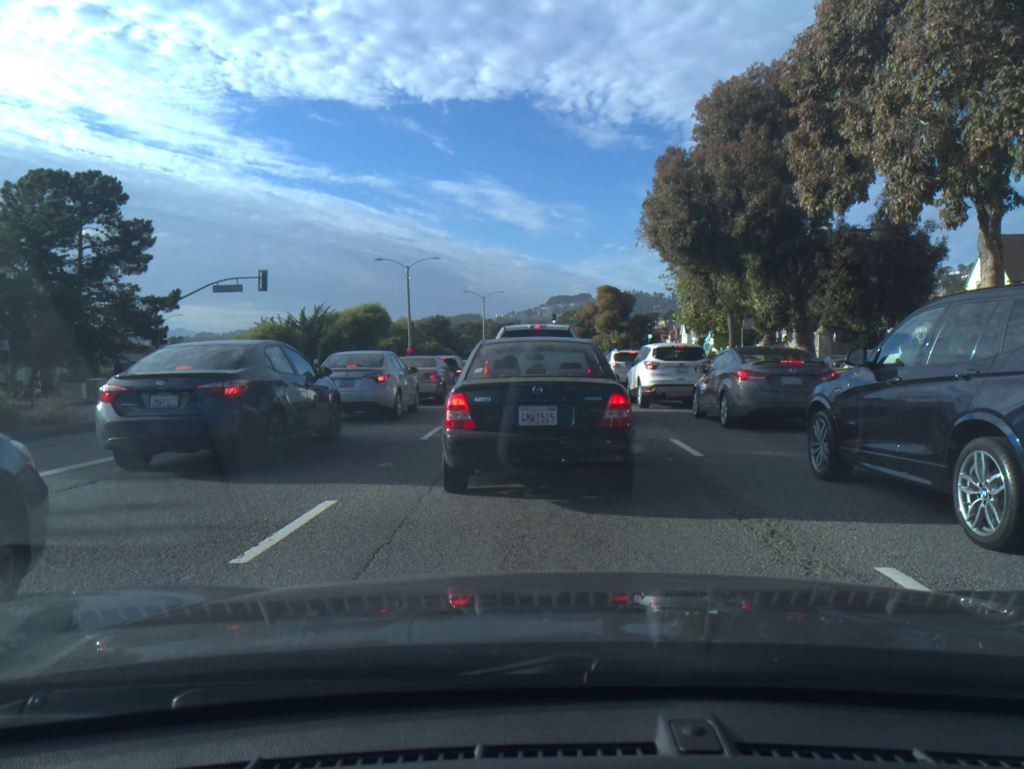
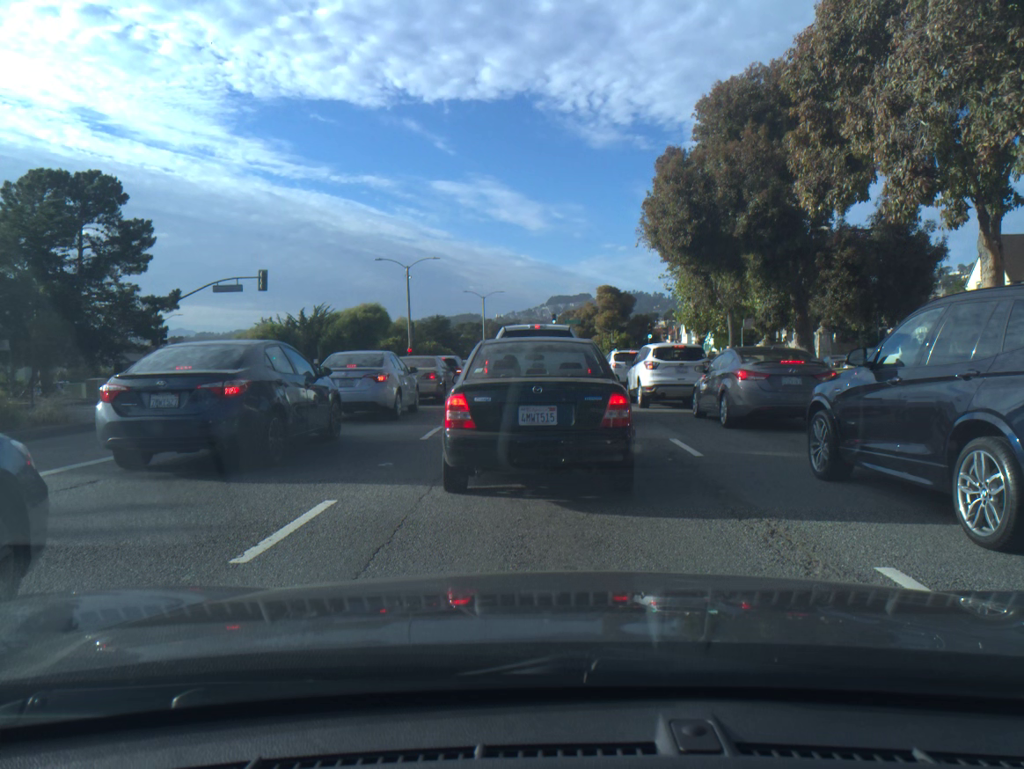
(0.0, 0.0) m; 0°
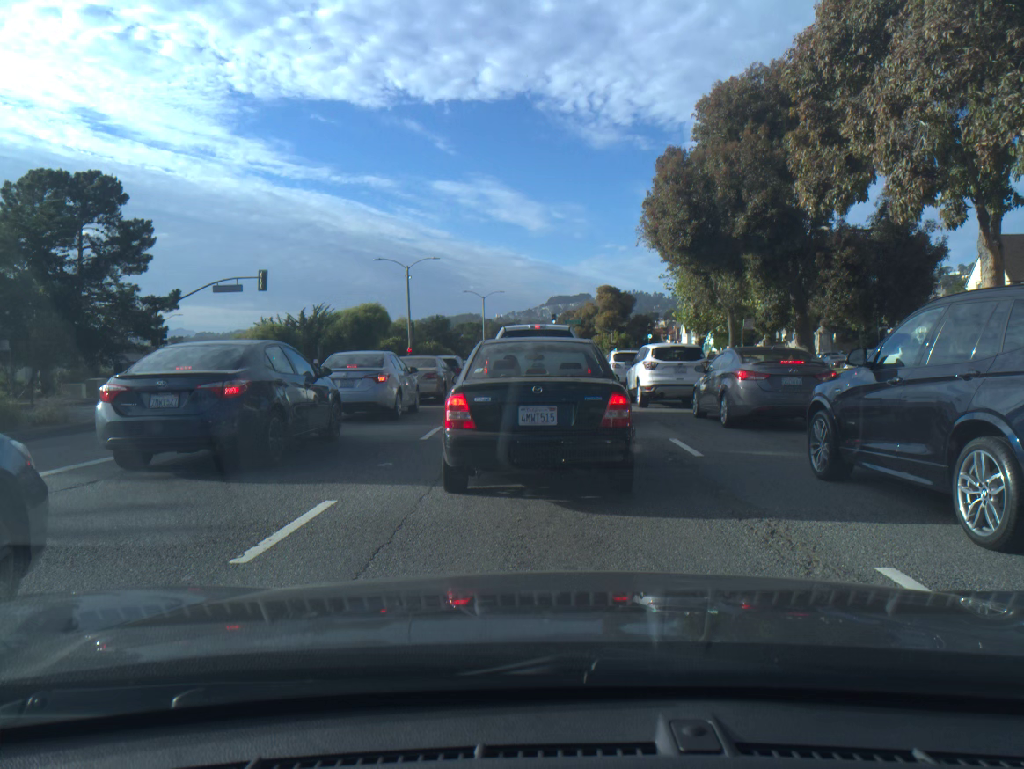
(0.0, 0.0) m; 0°
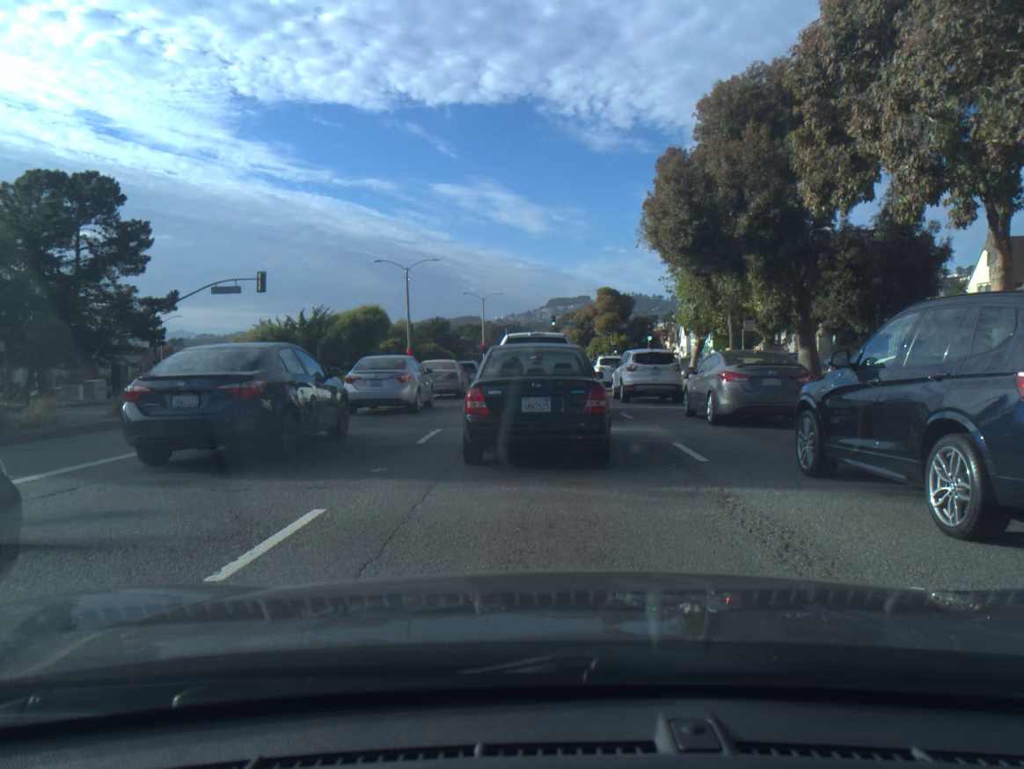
(0.0, +0.3) m; 0°
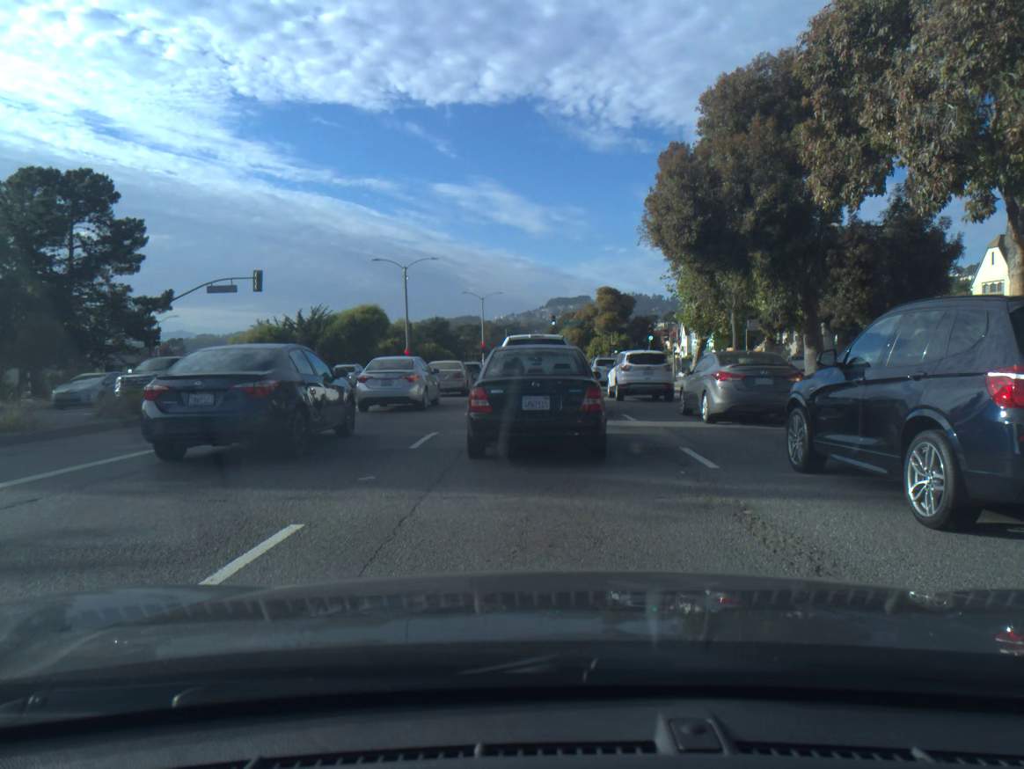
(0.0, +0.5) m; 0°
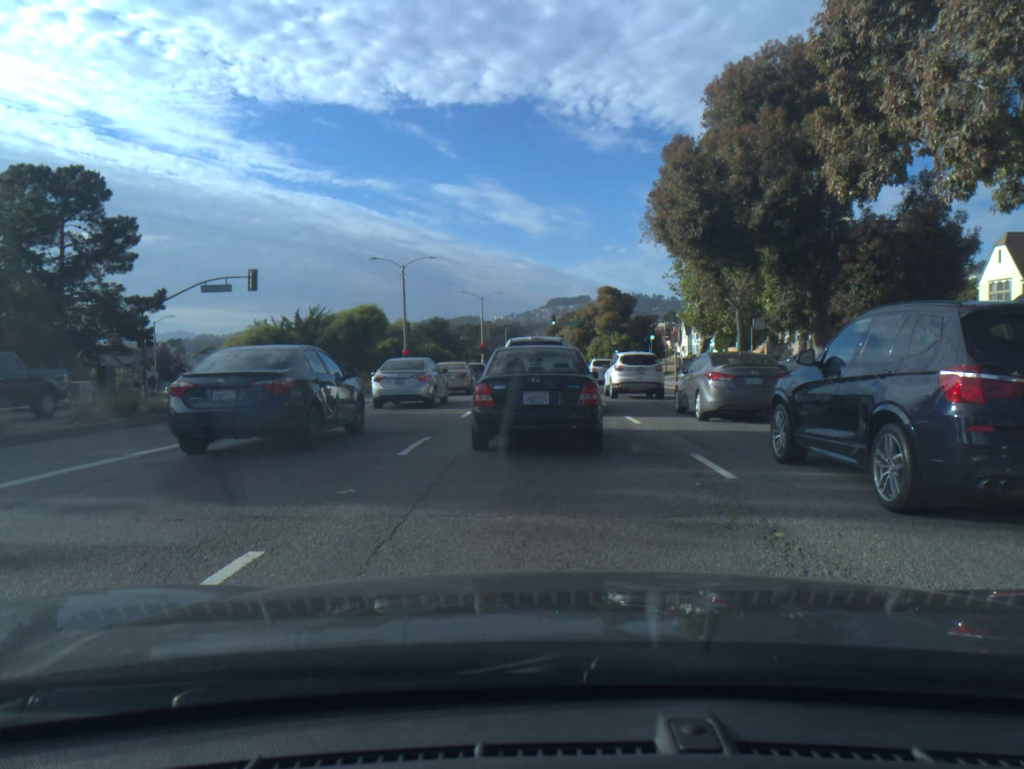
(0.0, +0.8) m; 0°
